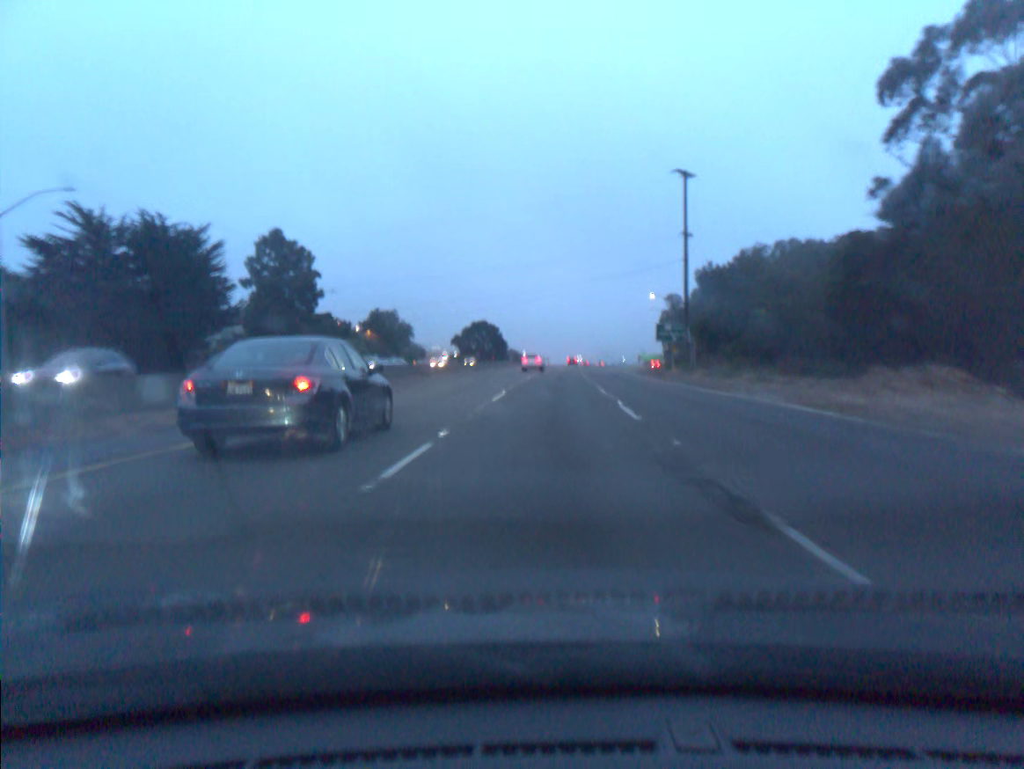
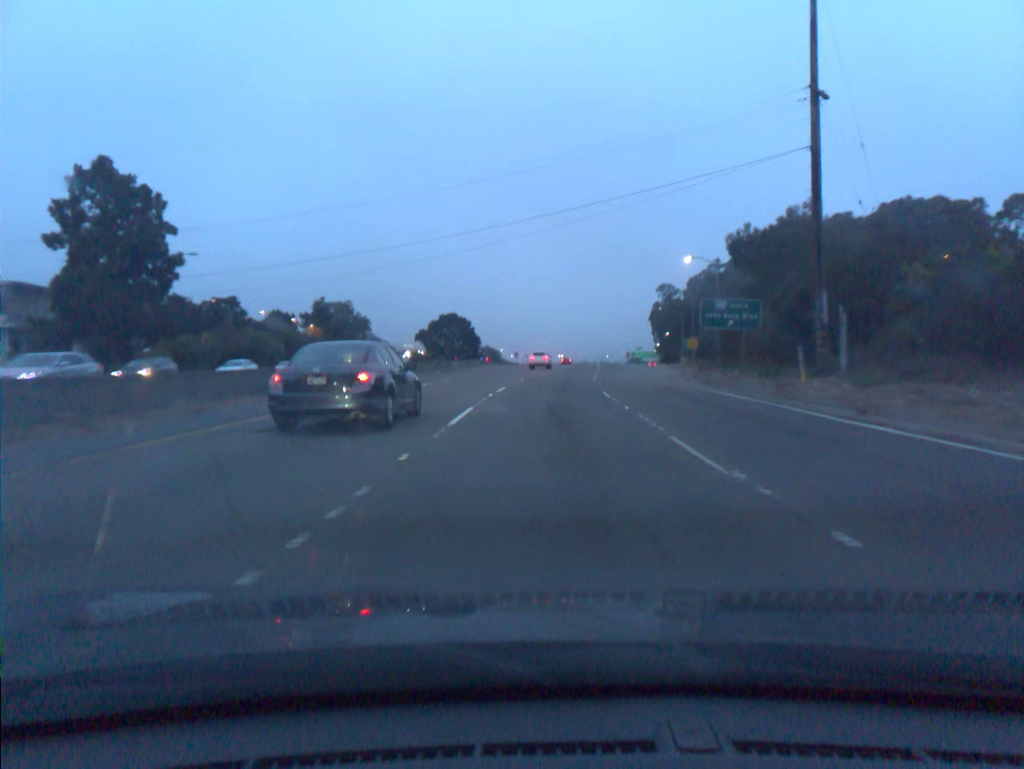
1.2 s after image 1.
(+0.4, +33.2) m; +2°
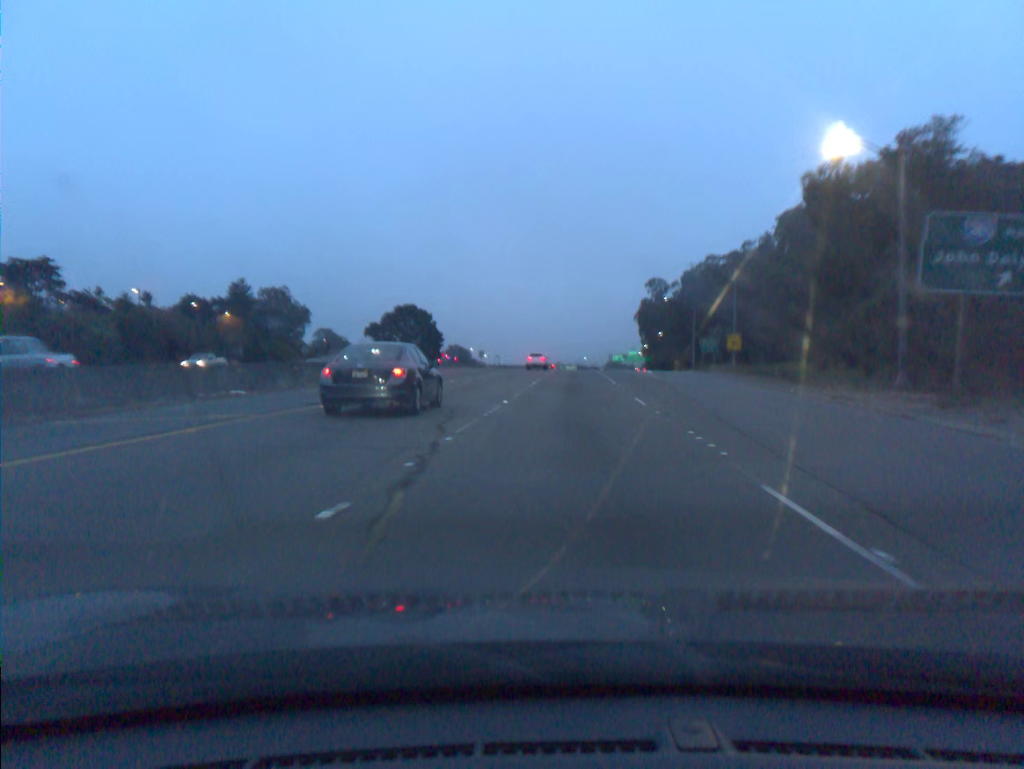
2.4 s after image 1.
(+0.4, +33.4) m; +2°
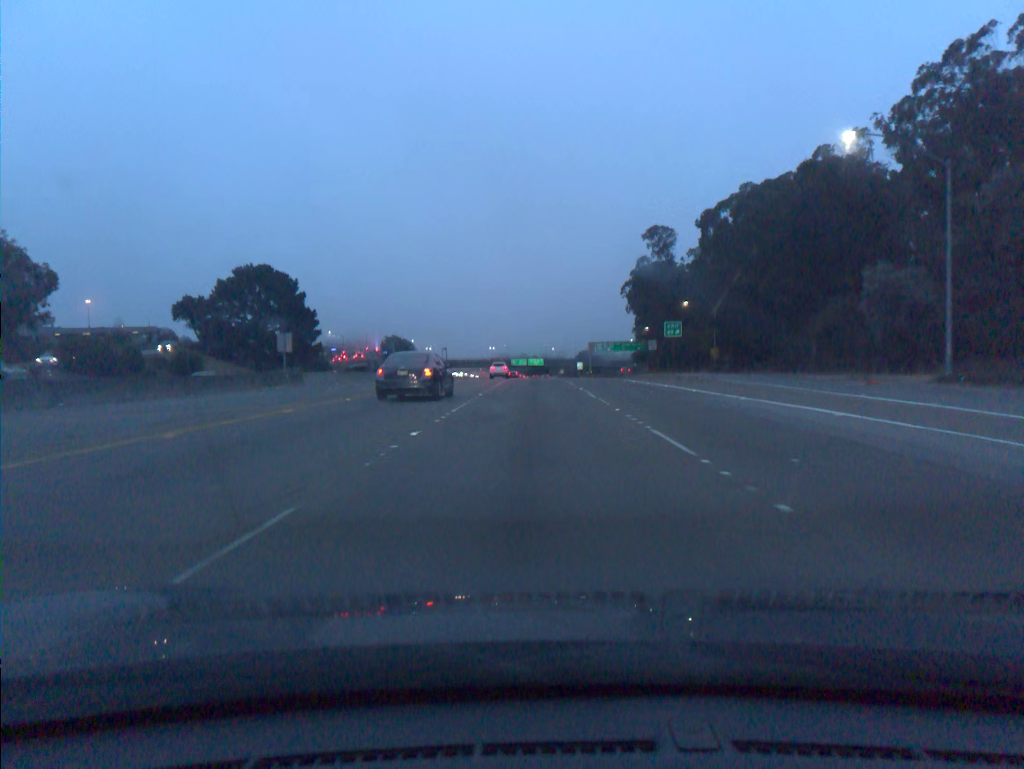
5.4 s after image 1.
(+3.9, +83.9) m; +3°
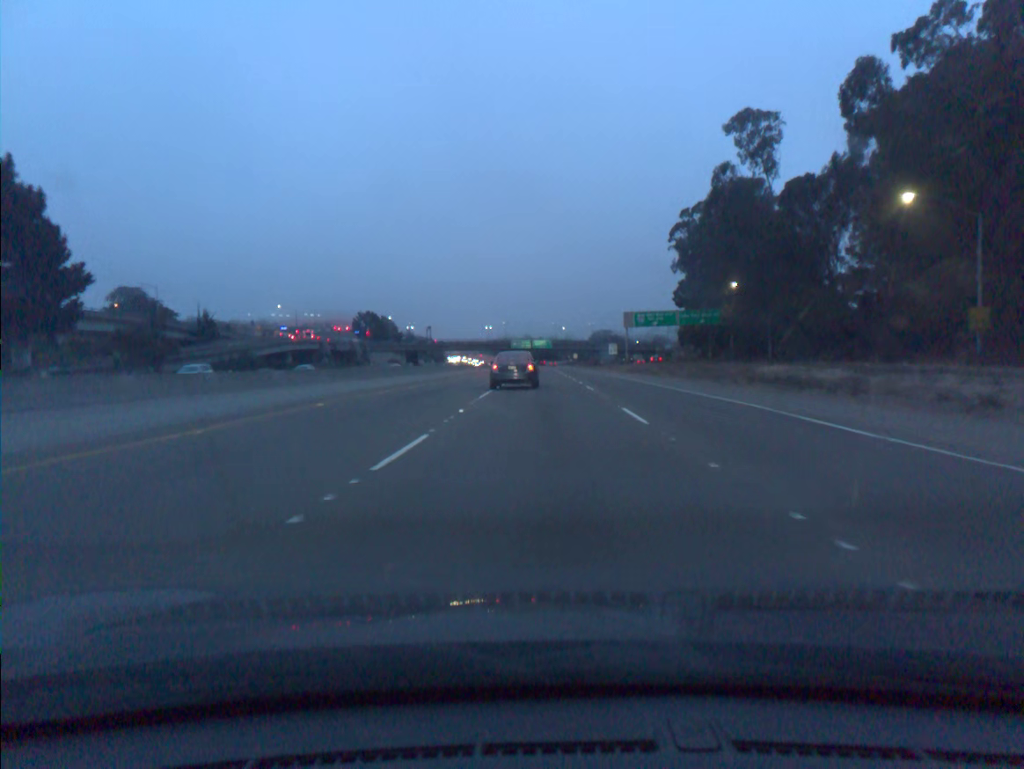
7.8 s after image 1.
(-0.6, +68.1) m; 0°
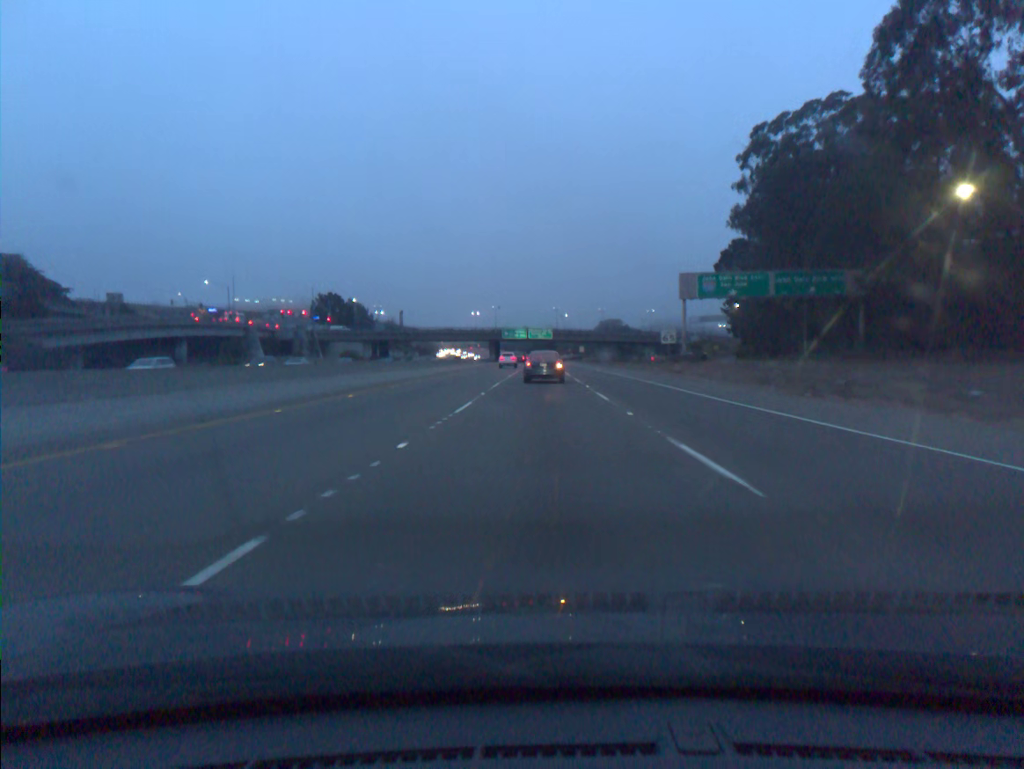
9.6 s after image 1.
(0.0, +51.5) m; 0°
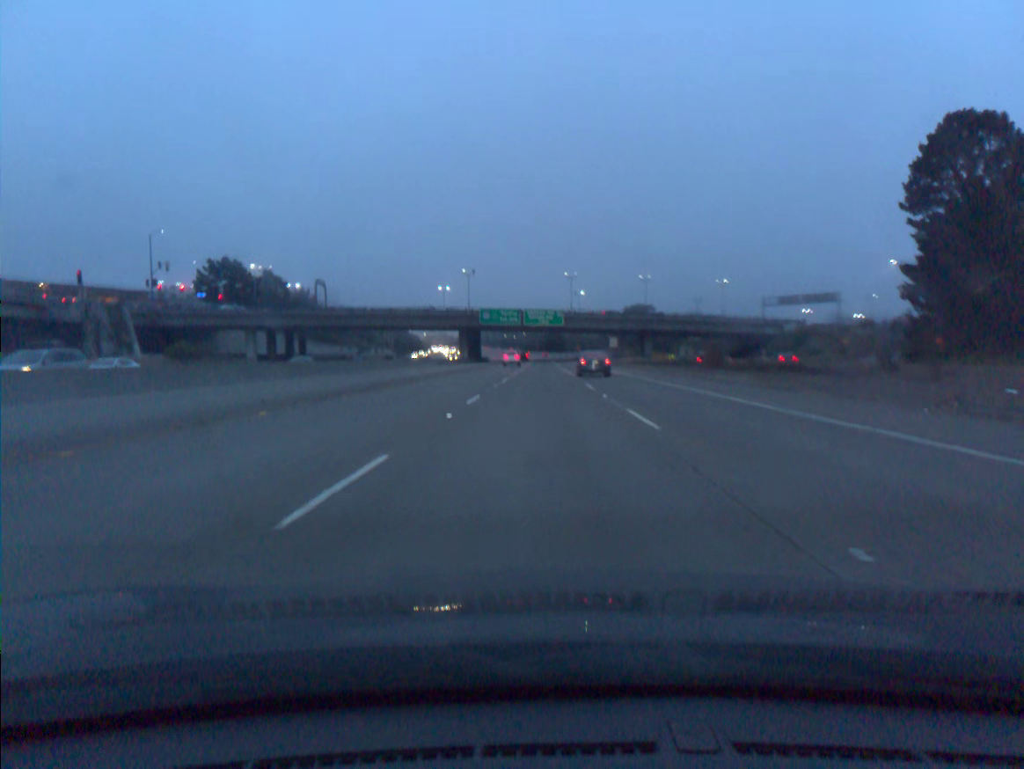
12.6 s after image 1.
(0.0, +85.1) m; 0°
